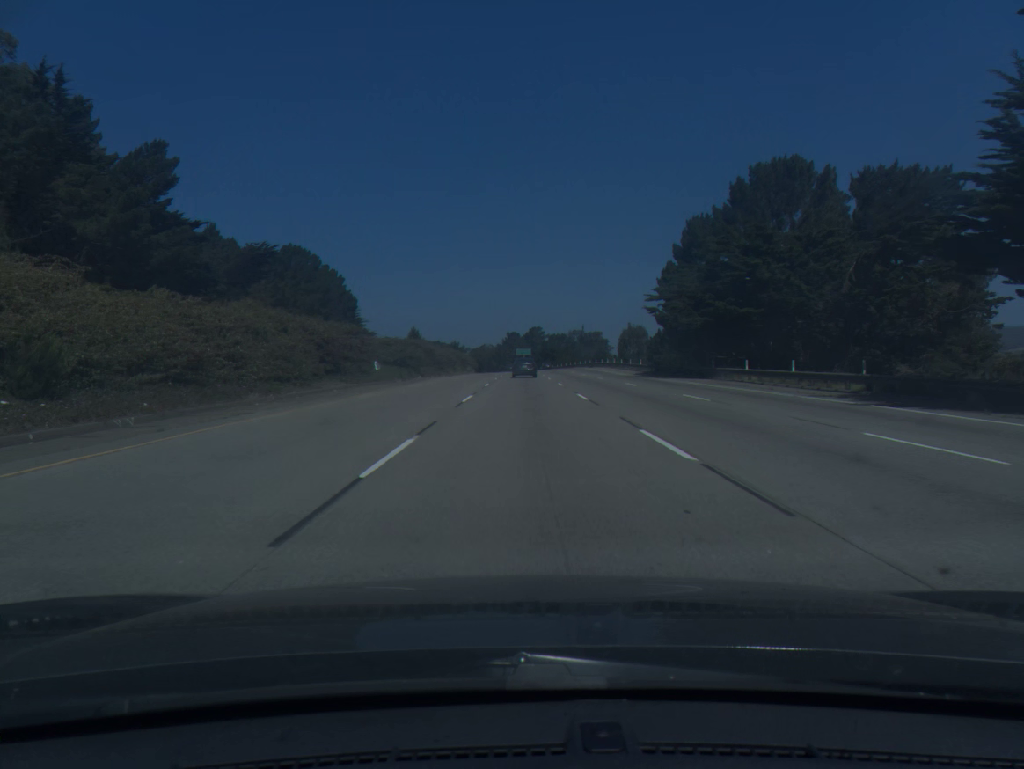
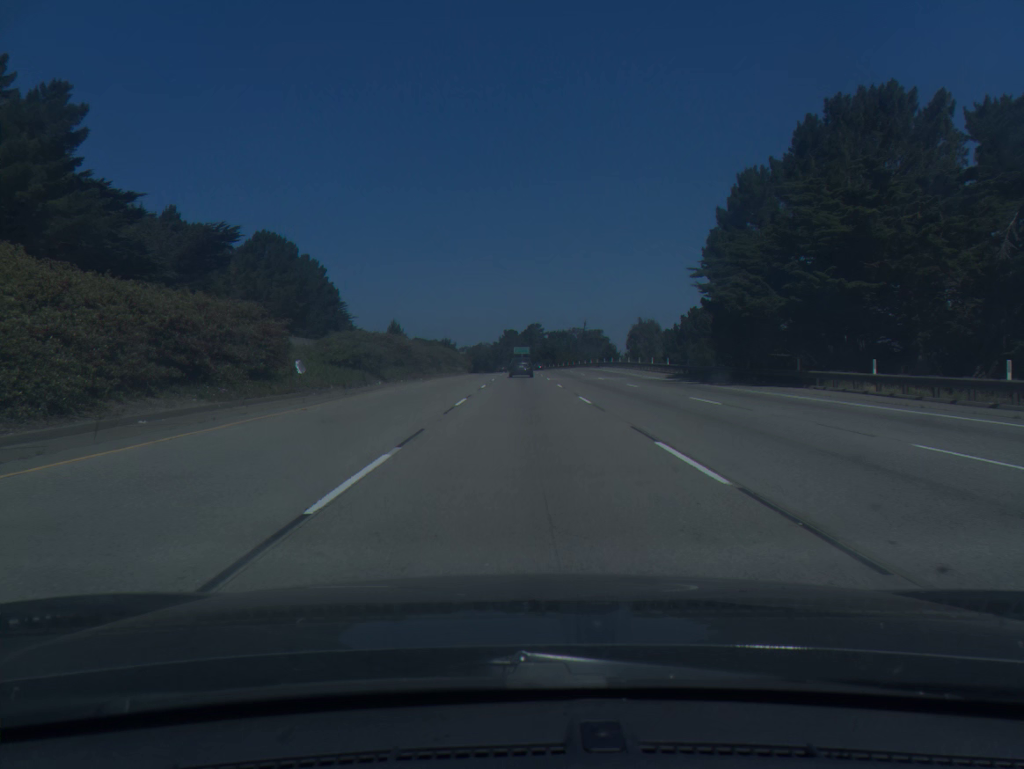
(0.0, +16.4) m; 0°
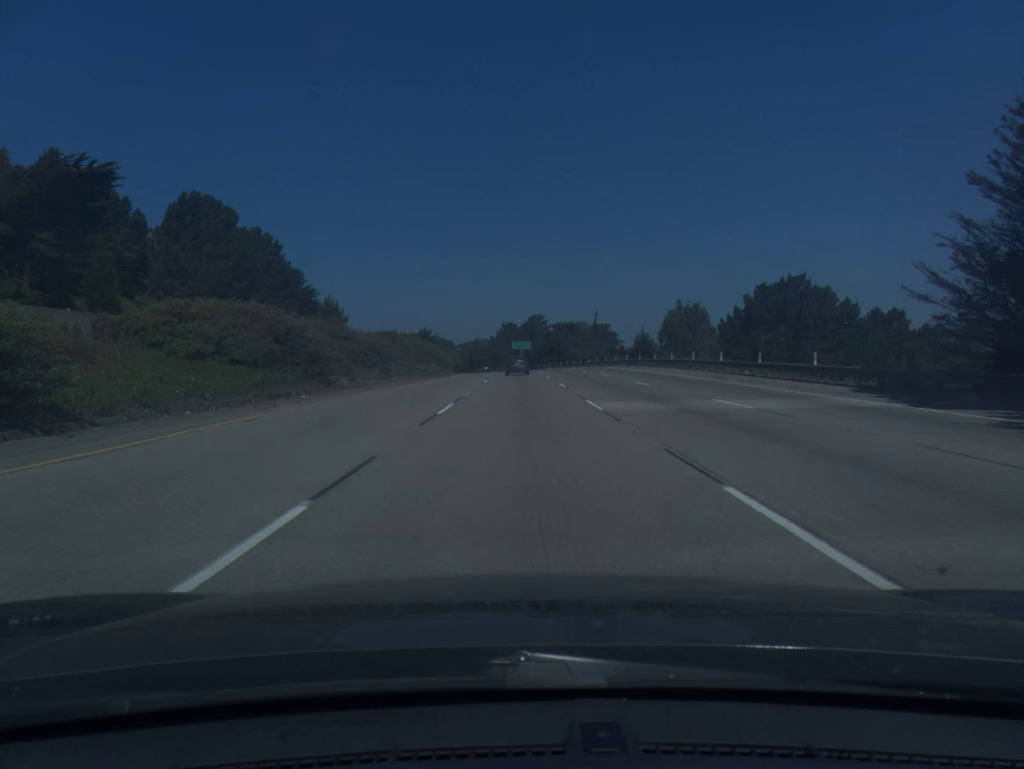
(0.0, +32.9) m; 0°
